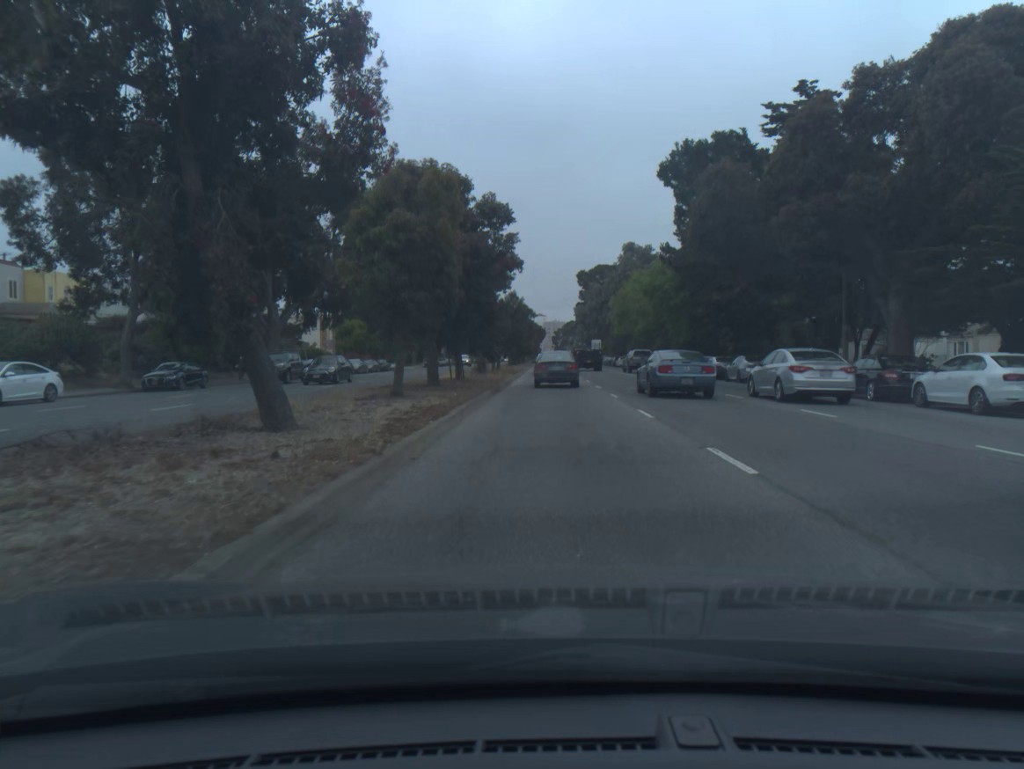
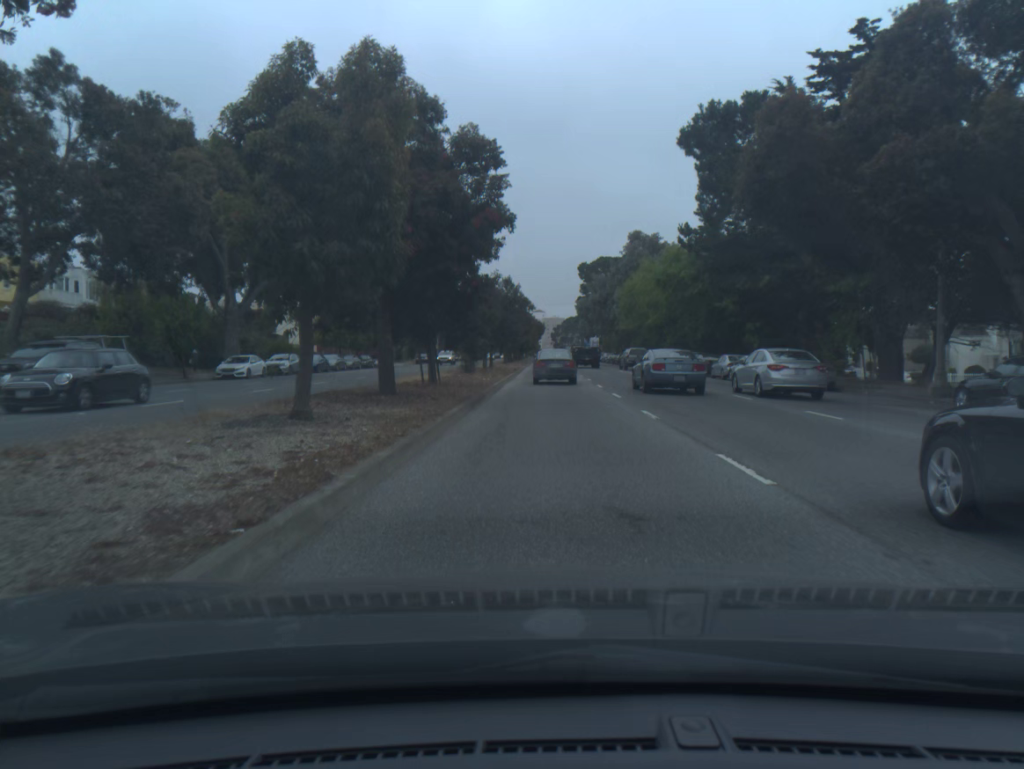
(0.0, +7.8) m; 0°
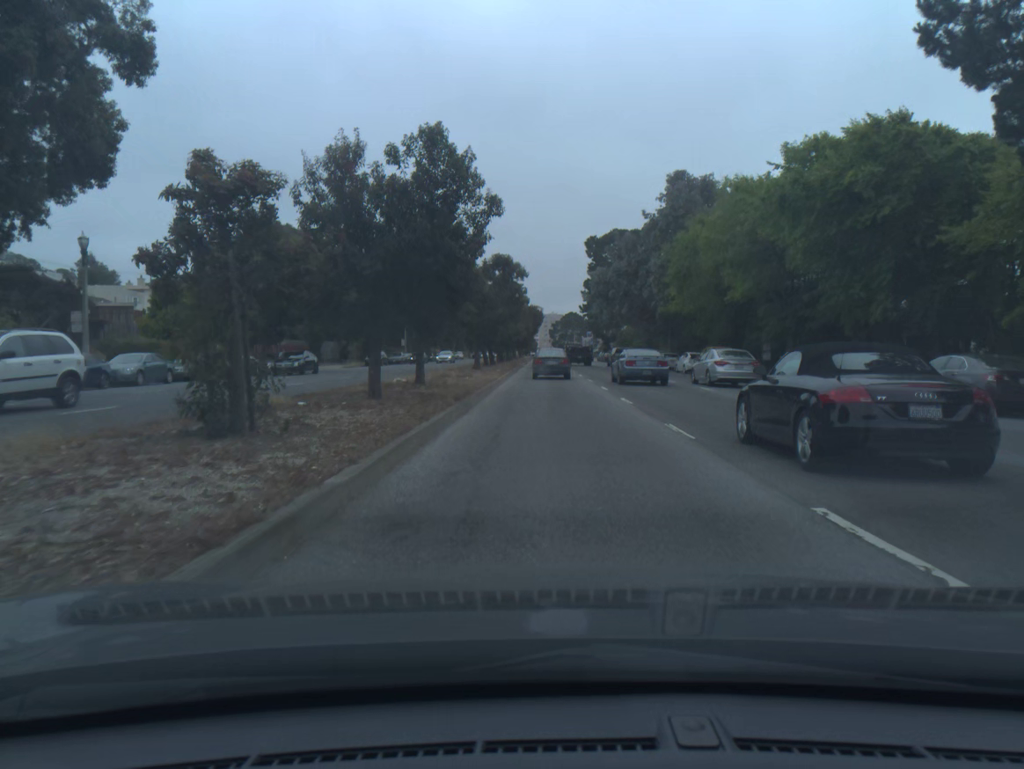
(+0.2, +32.1) m; 0°
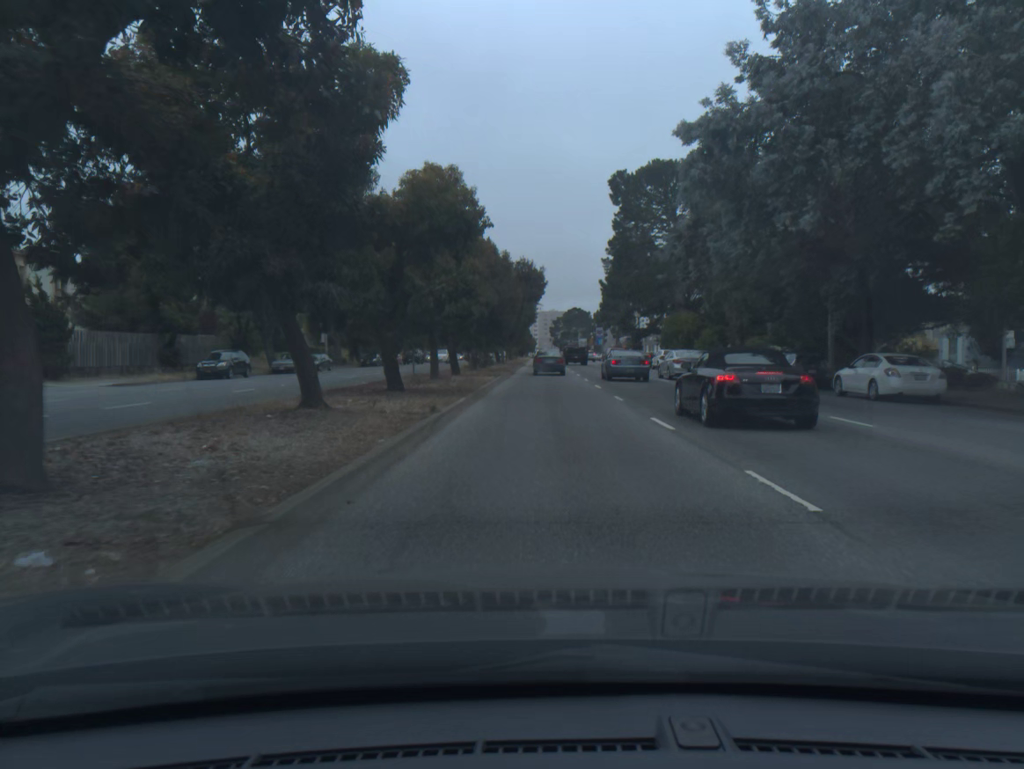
(0.0, +41.8) m; 0°
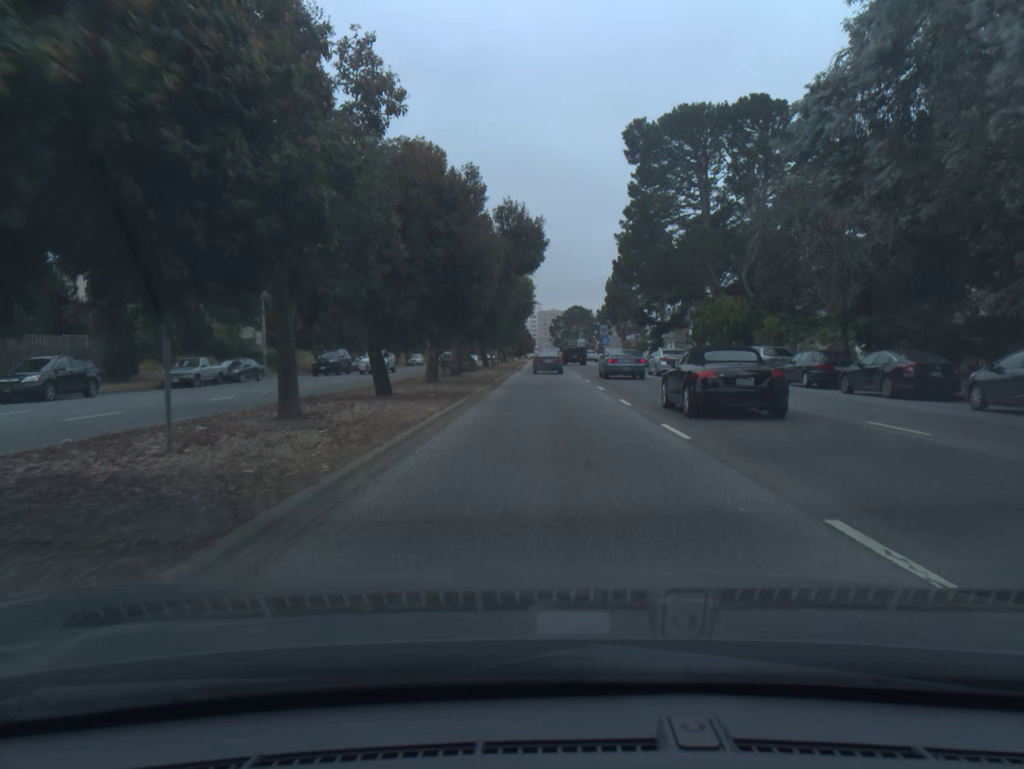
(0.0, +16.5) m; 0°
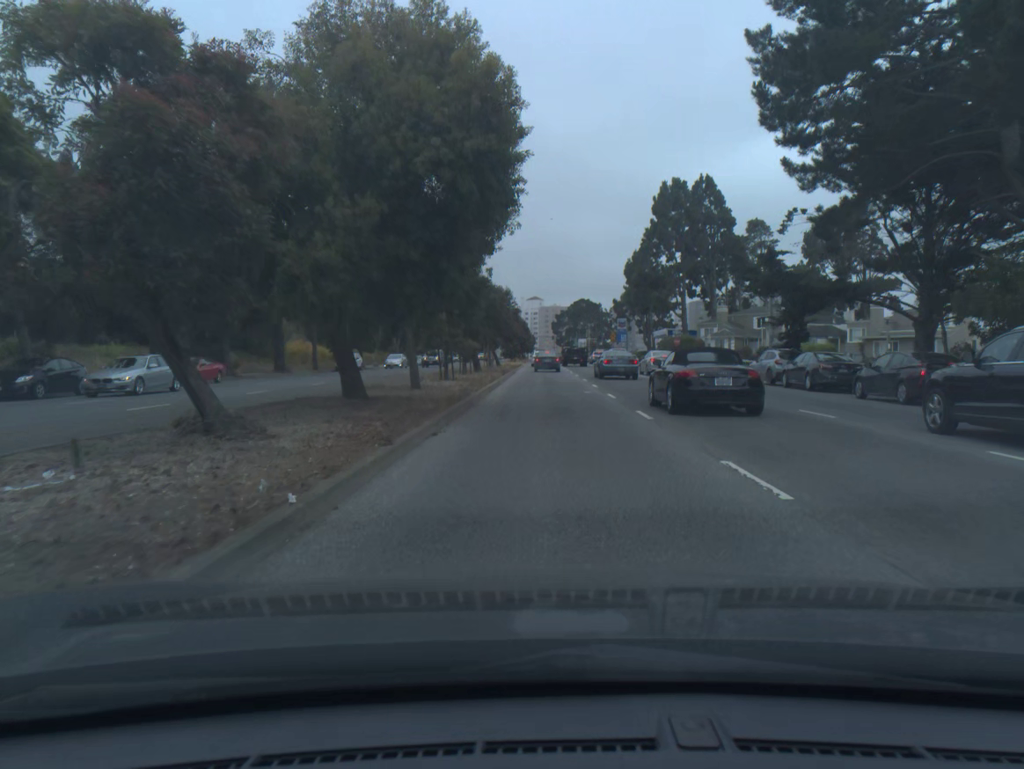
(-0.1, +40.3) m; 0°
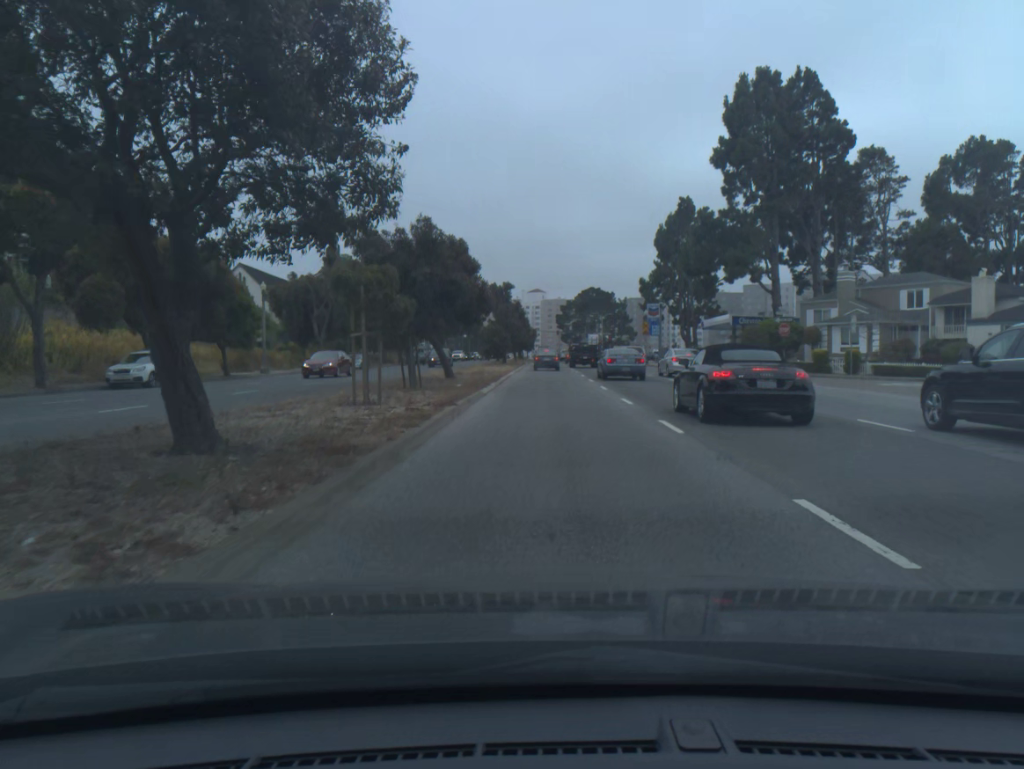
(0.0, +38.7) m; 0°
